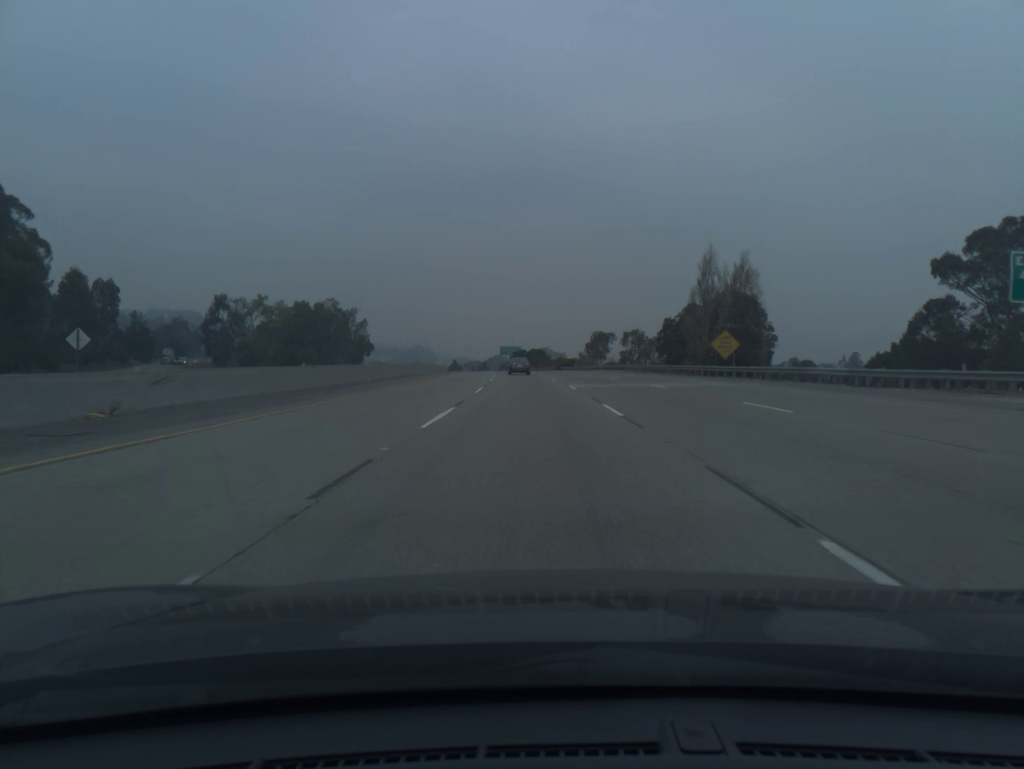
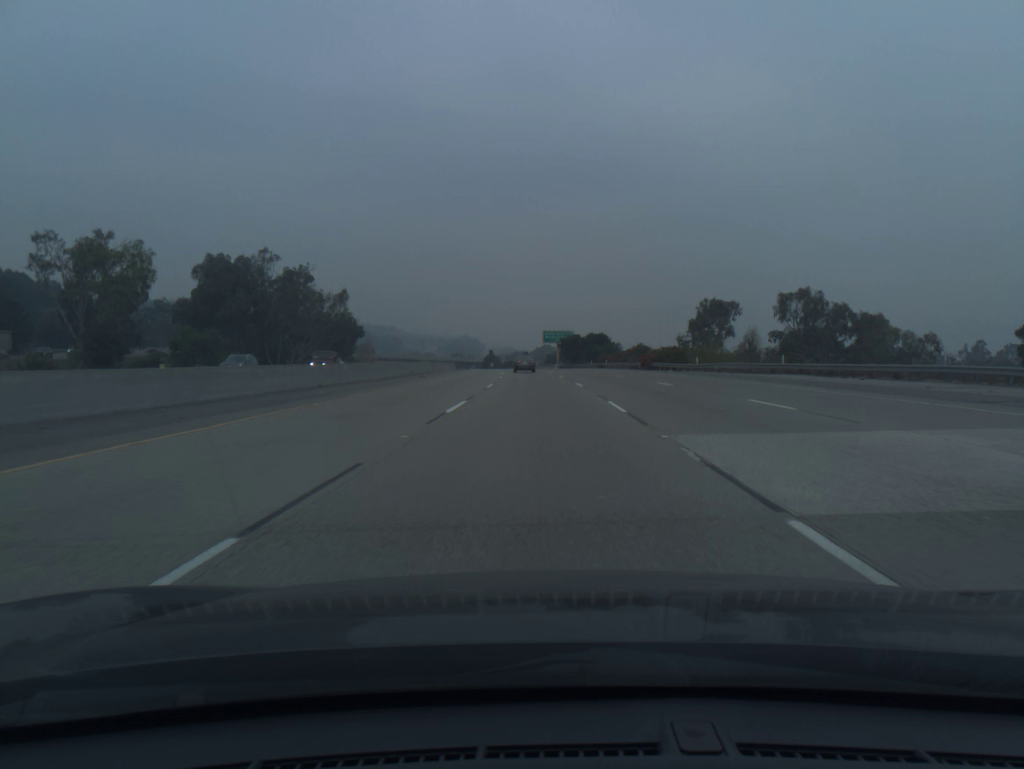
(-2.2, +72.1) m; -4°
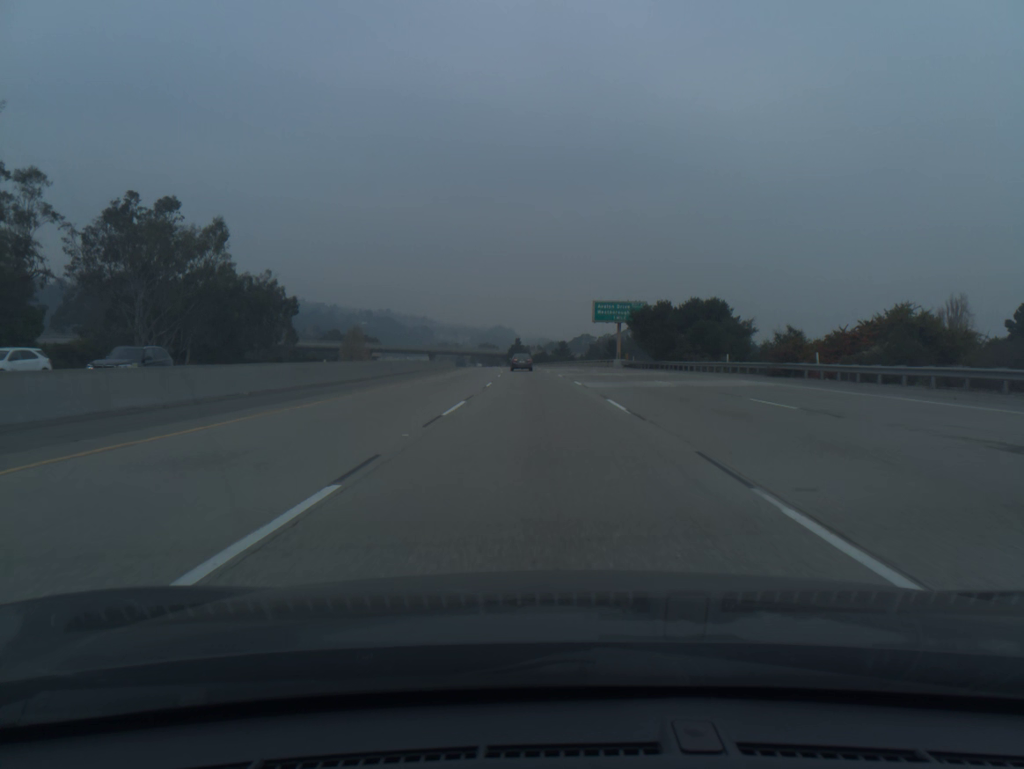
(-1.6, +72.4) m; -3°
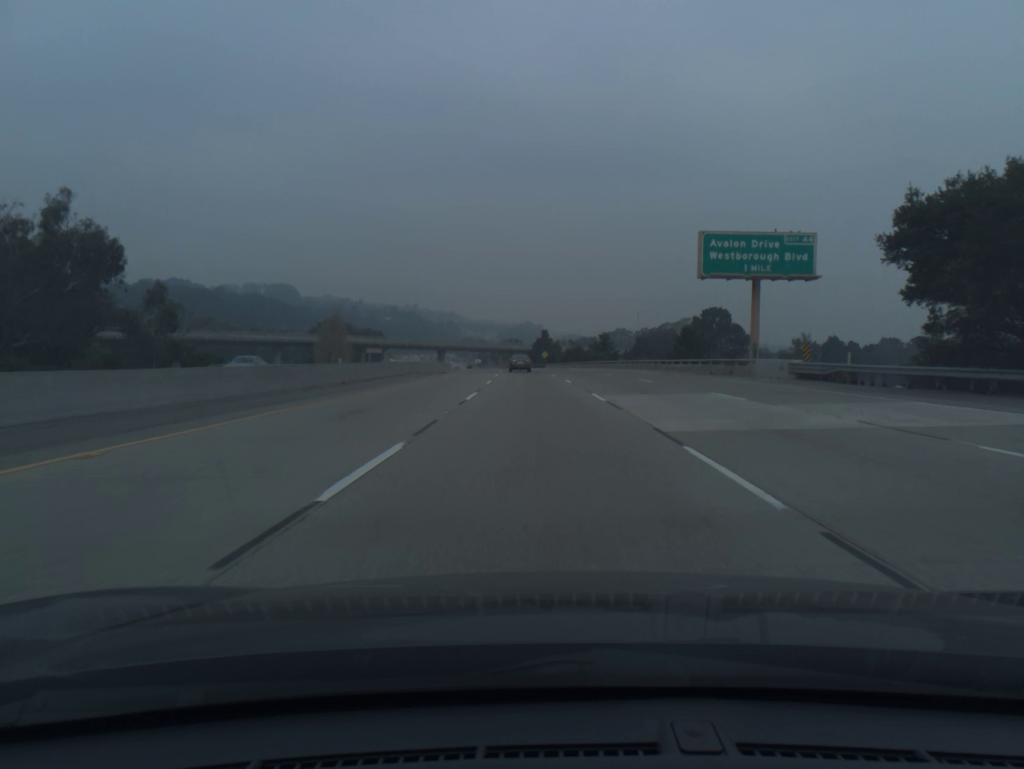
(-1.0, +54.3) m; -2°
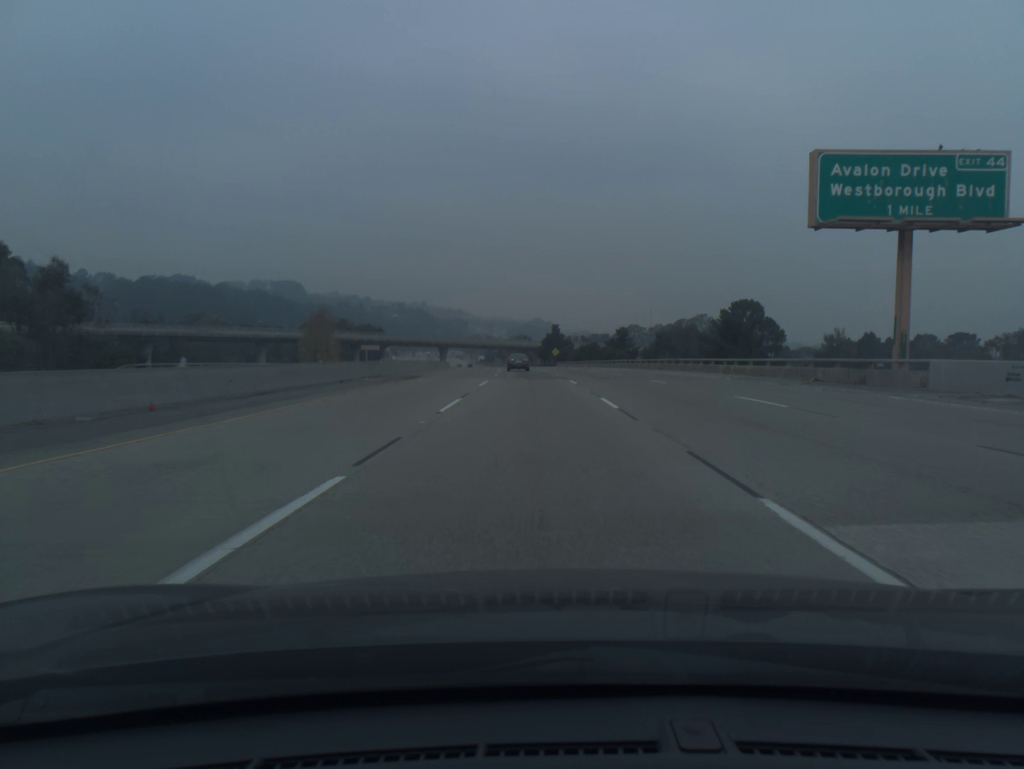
(-0.1, +18.1) m; -1°
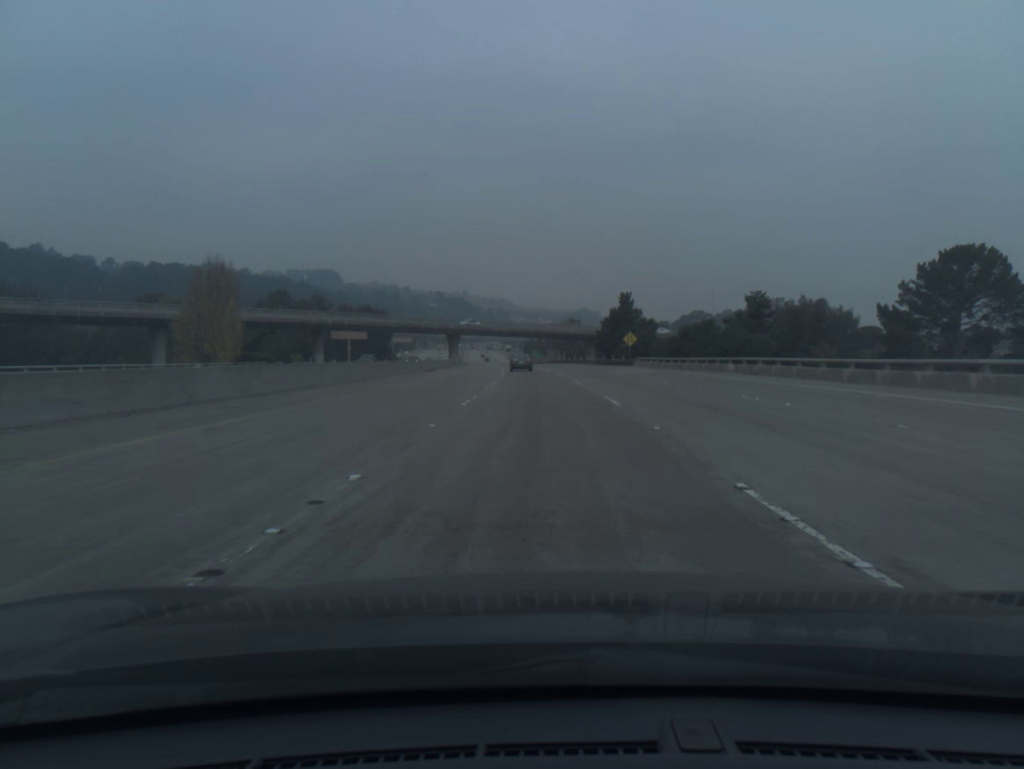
(-2.0, +72.2) m; -3°
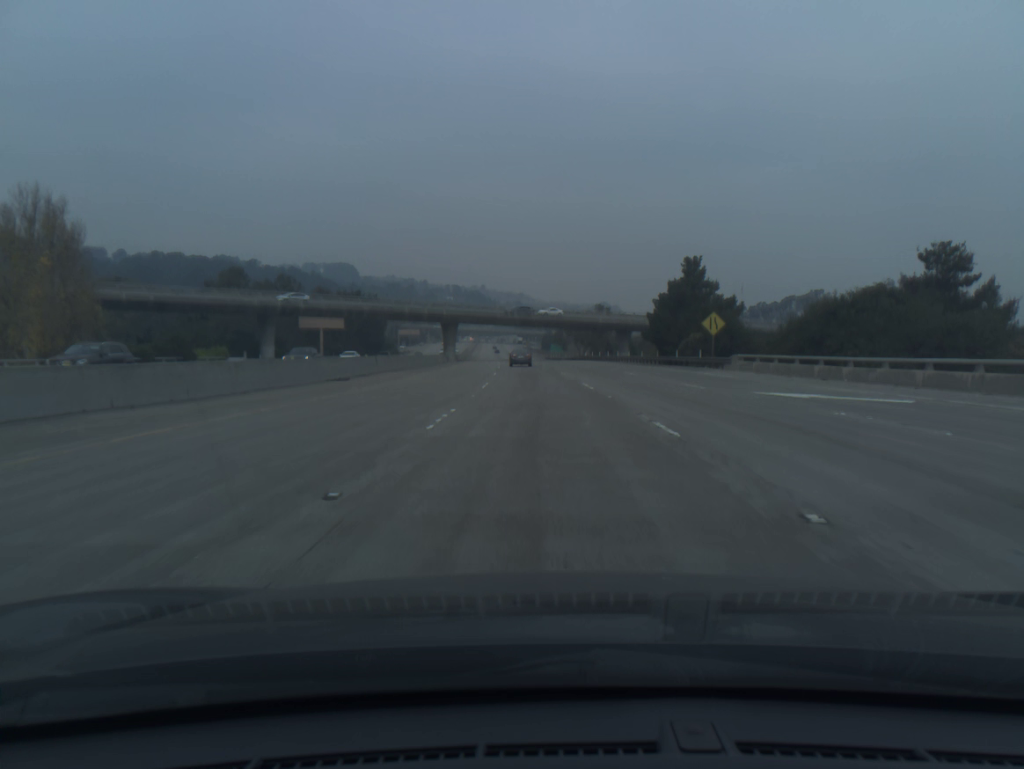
(-0.5, +36.1) m; -1°
